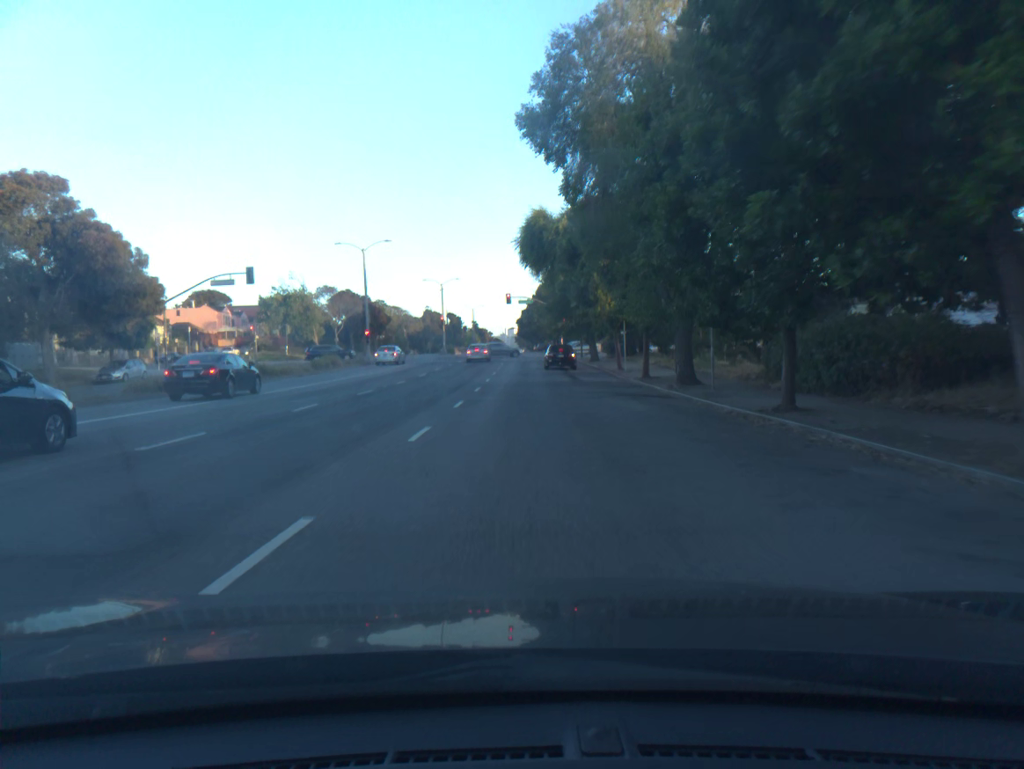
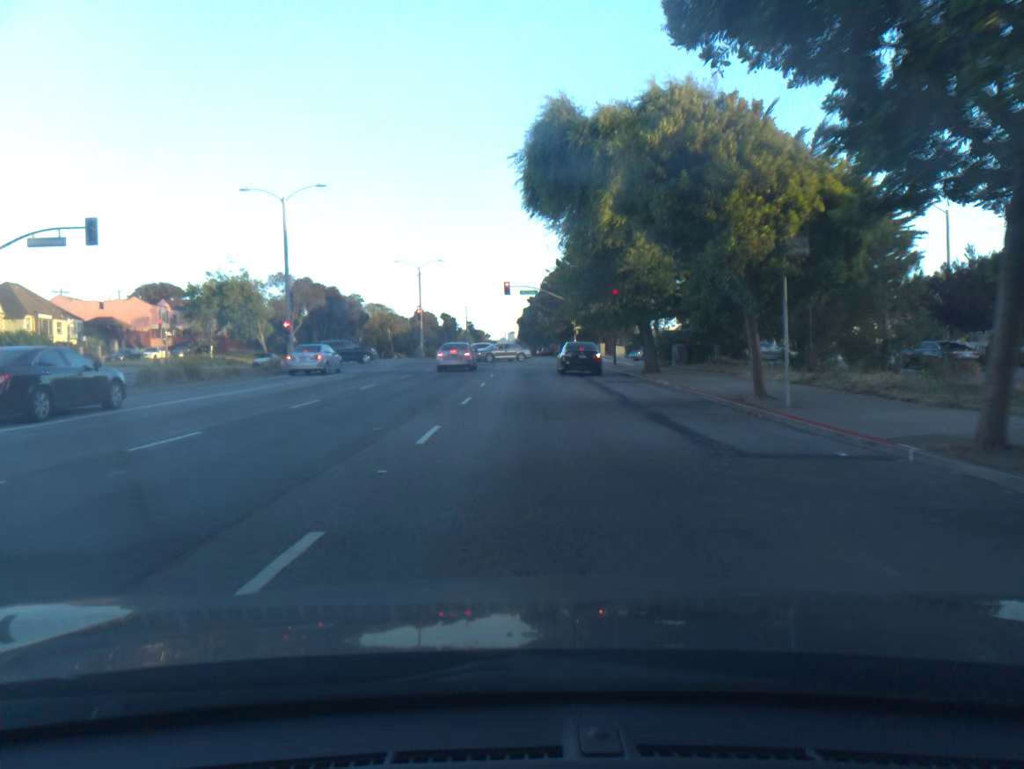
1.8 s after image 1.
(-0.1, +22.5) m; 0°
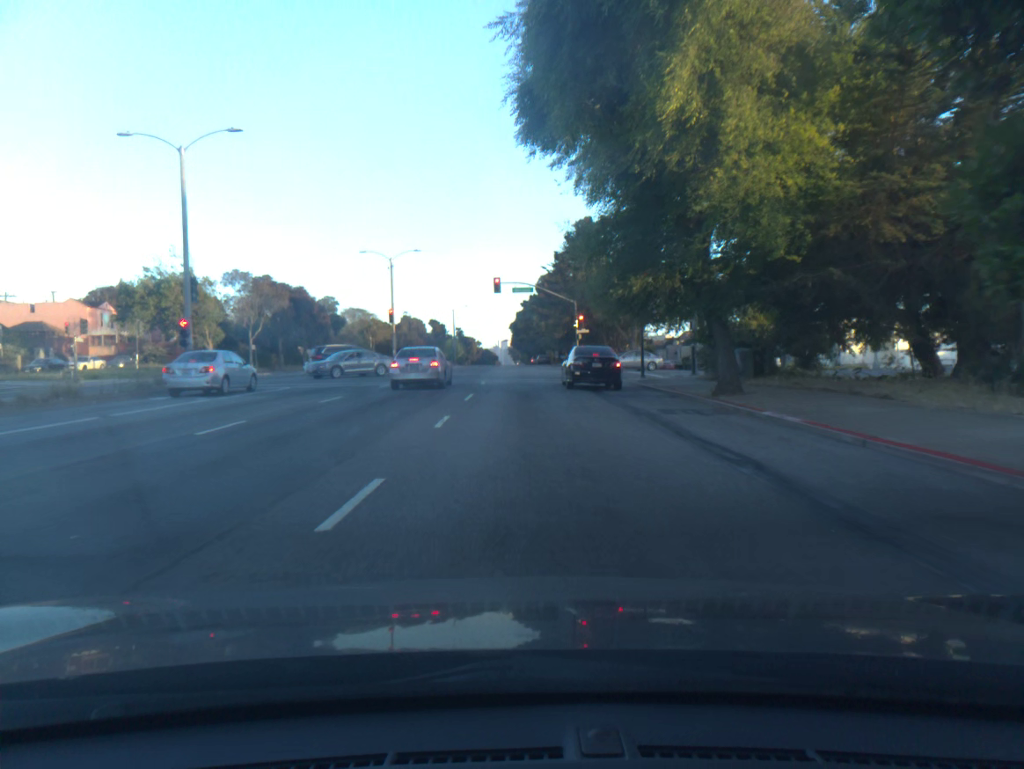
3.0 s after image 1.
(+0.1, +12.2) m; +1°
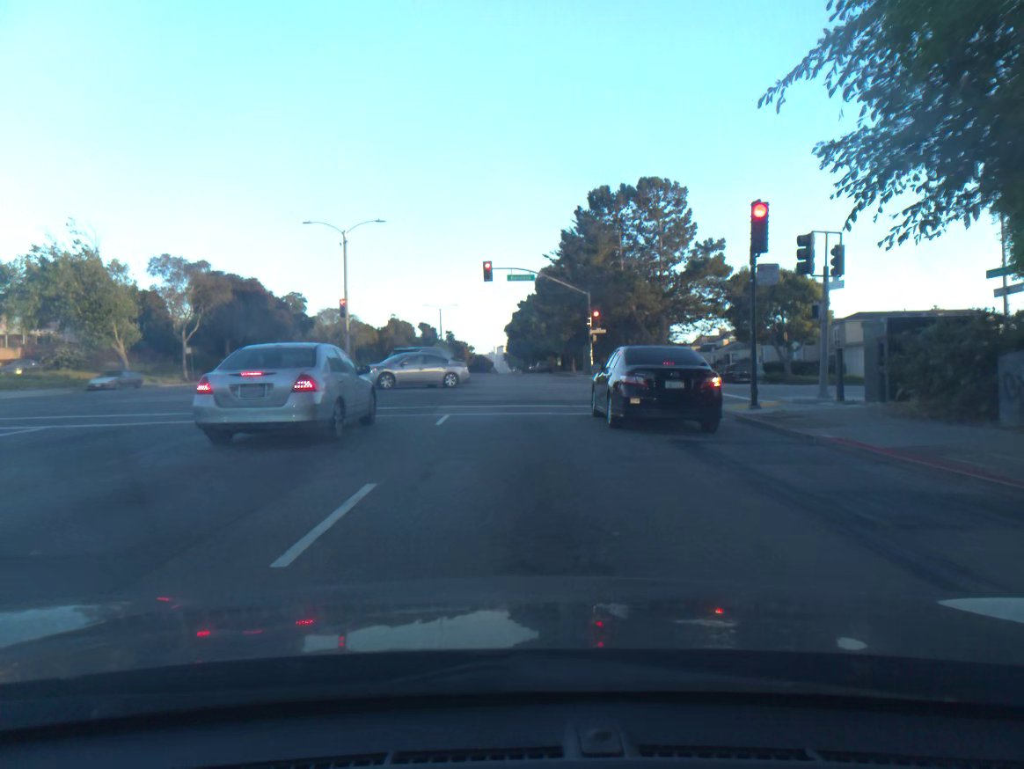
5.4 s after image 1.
(0.0, +15.8) m; 0°
